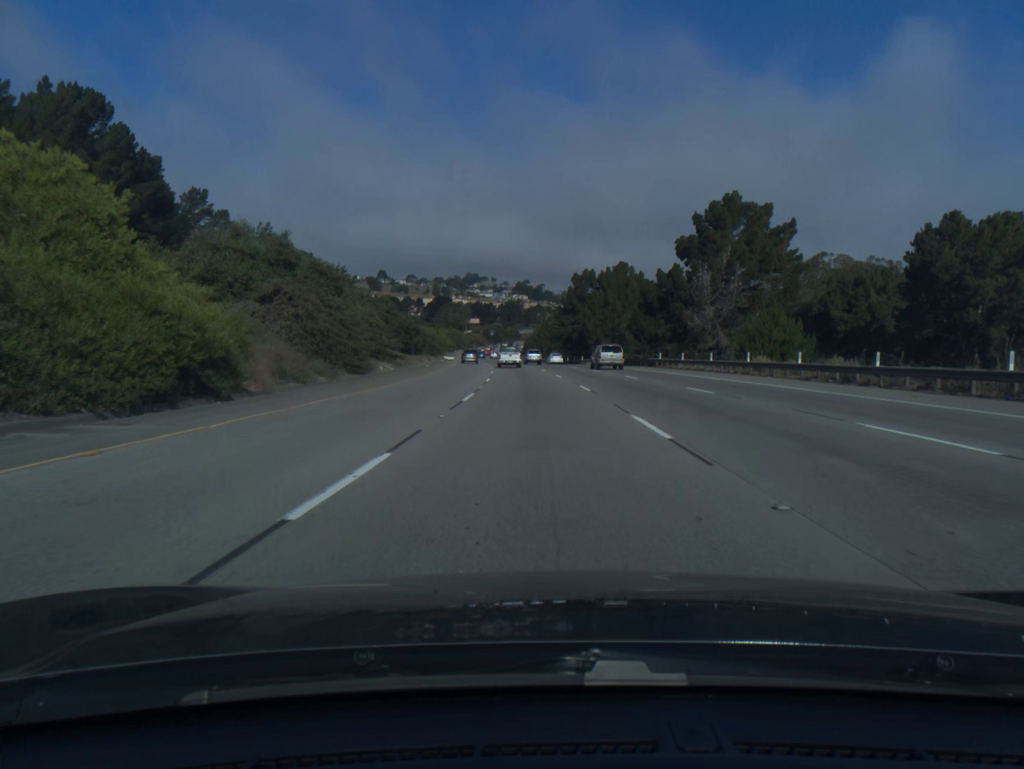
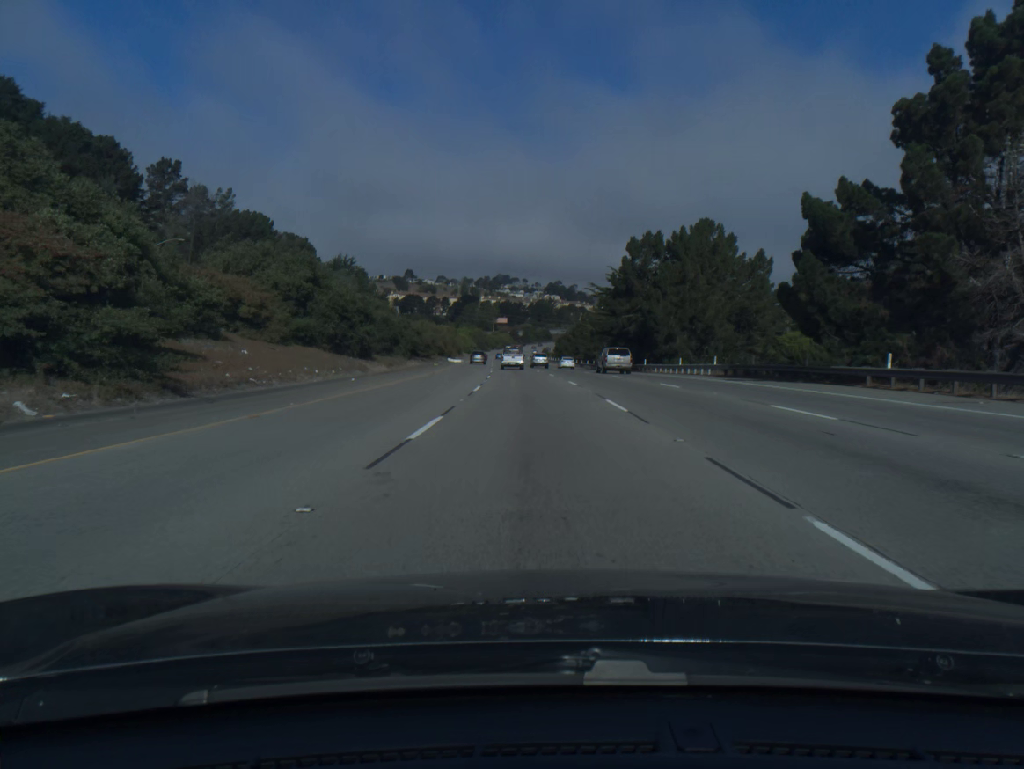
(-0.8, +38.6) m; -2°
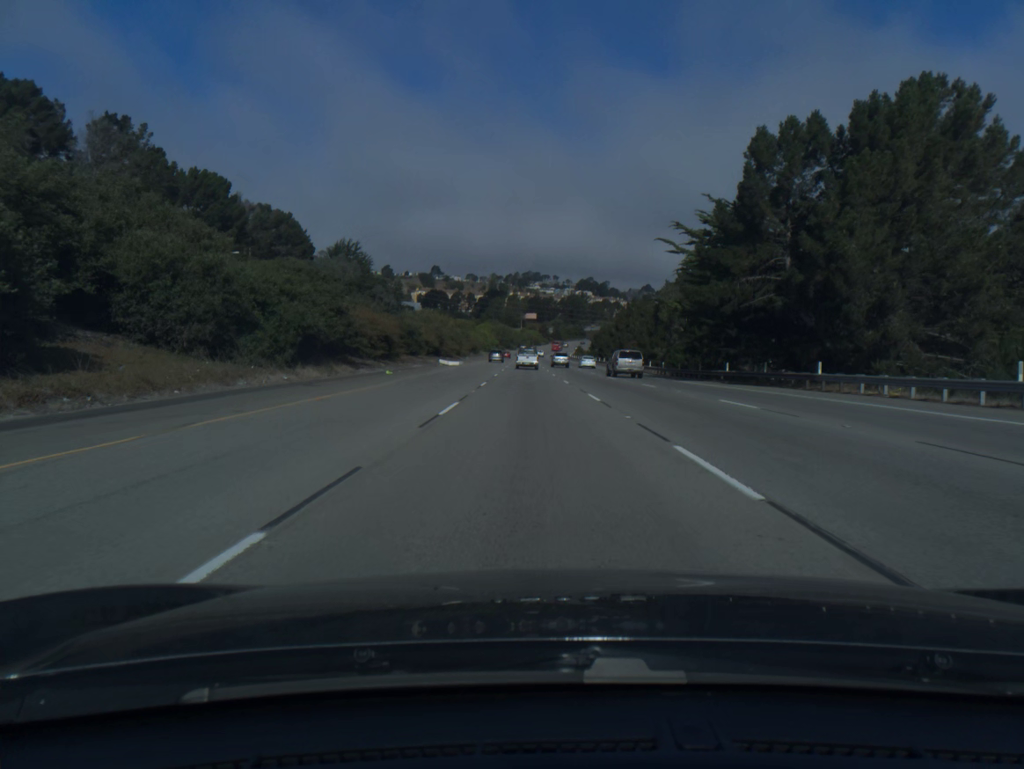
(-0.7, +39.0) m; -2°
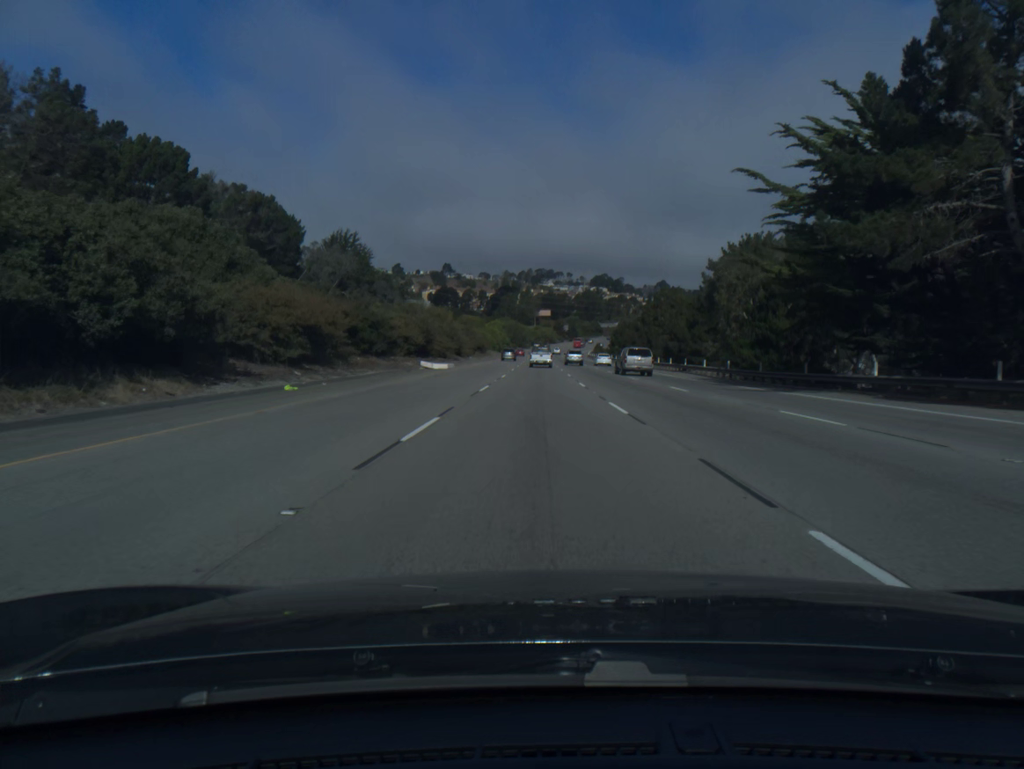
(-0.2, +19.6) m; -1°
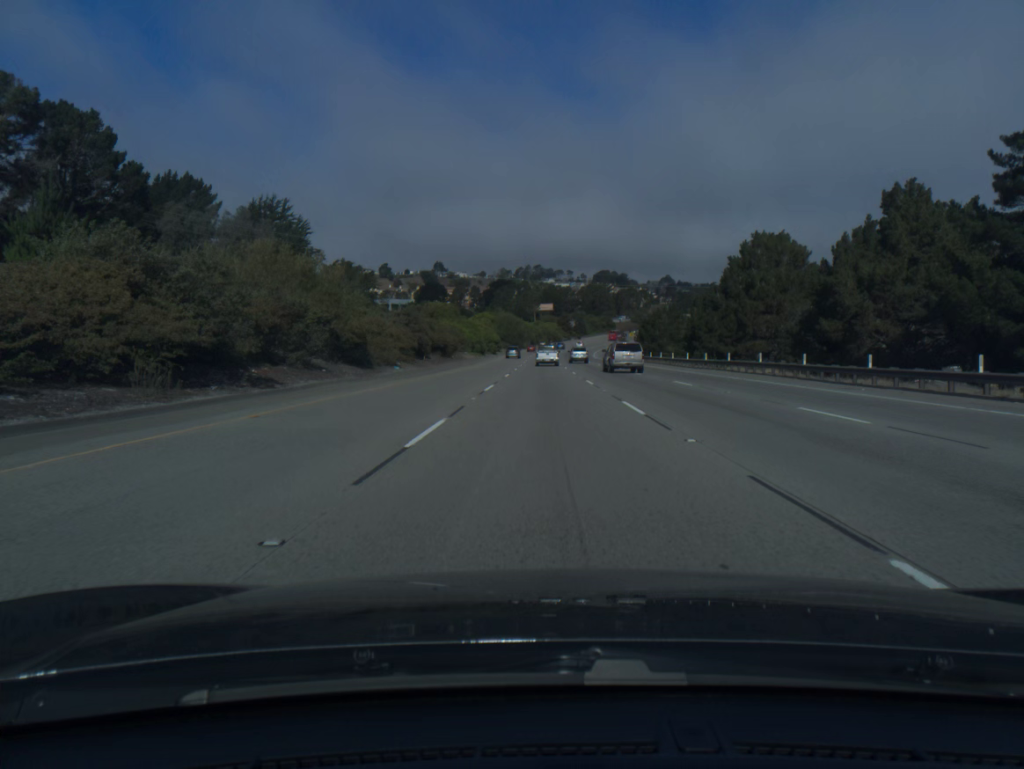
(-0.4, +59.2) m; 0°
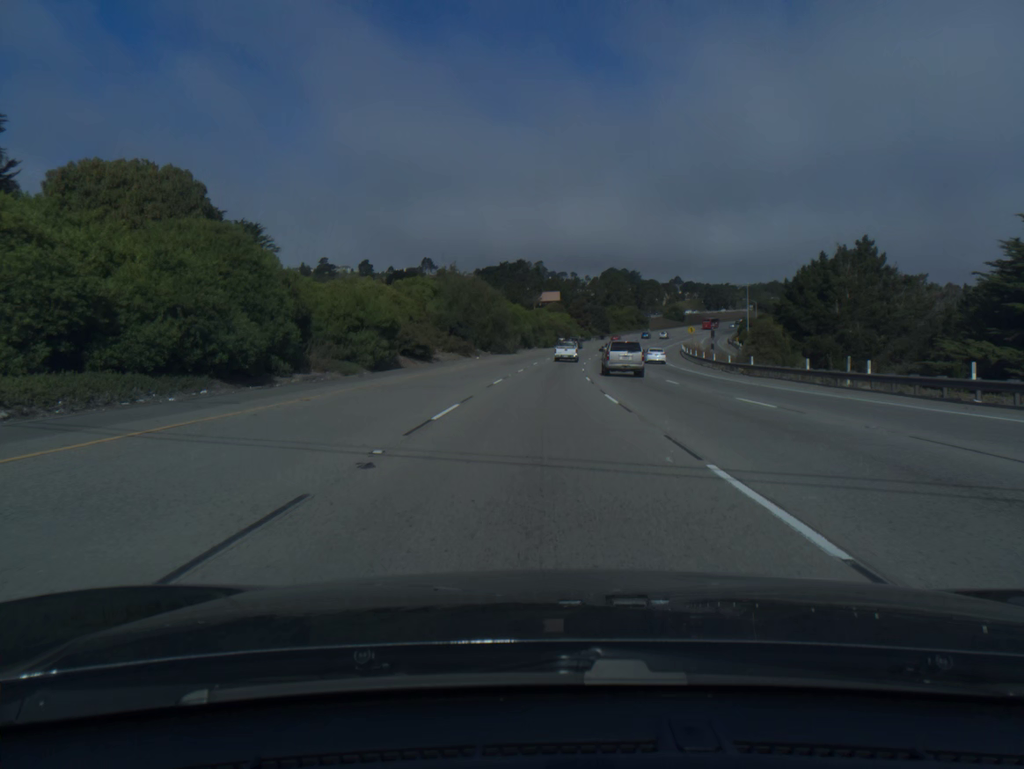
(+0.2, +98.3) m; 0°
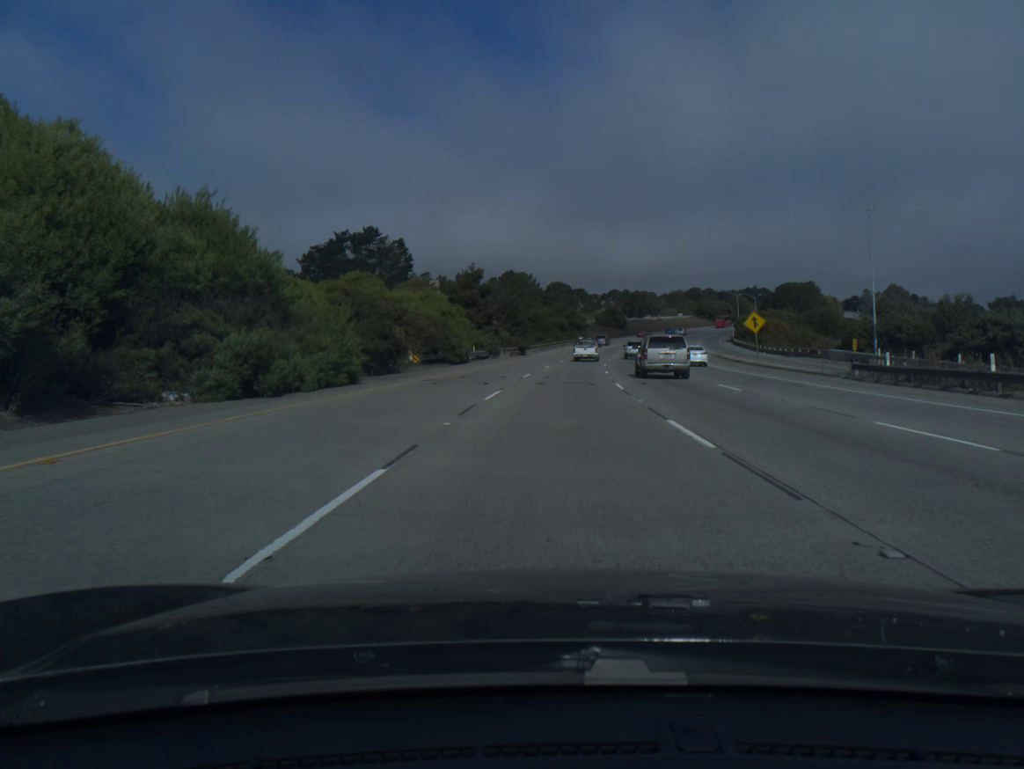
(+4.7, +96.7) m; +7°
